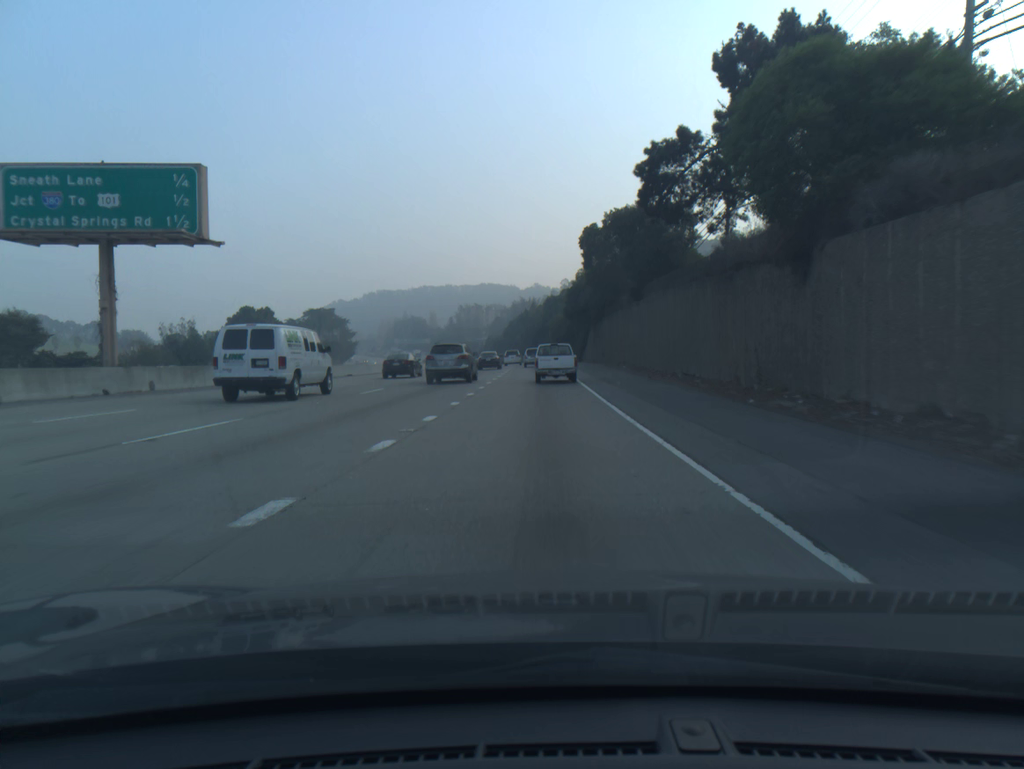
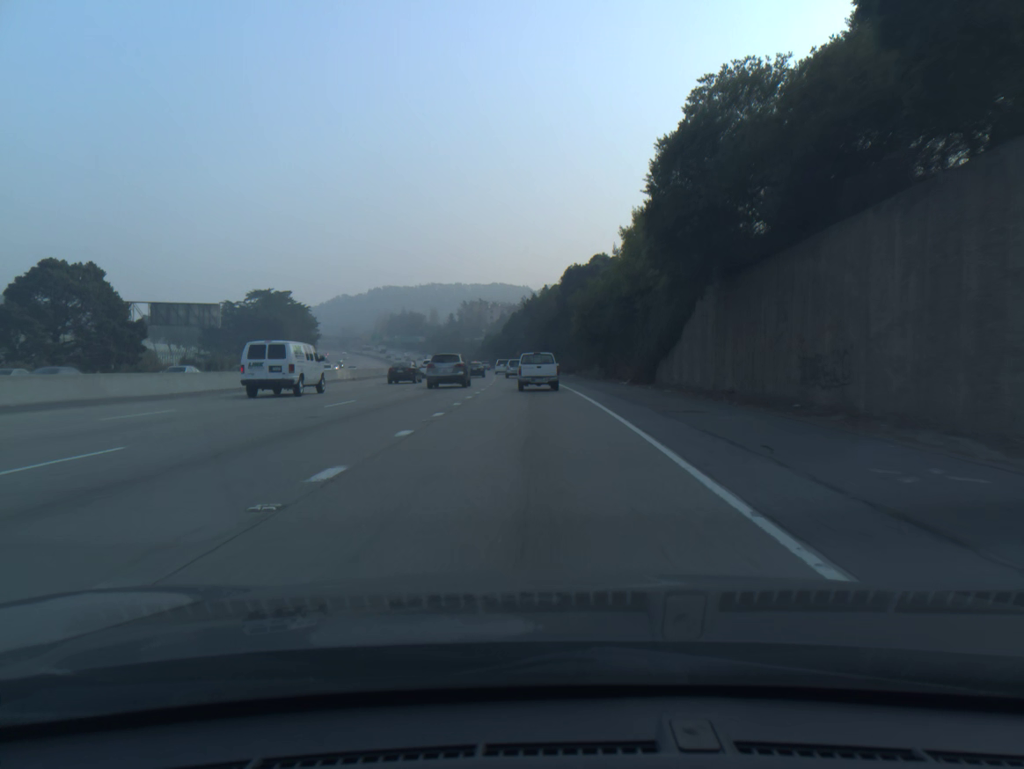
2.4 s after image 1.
(-0.2, +60.9) m; -1°
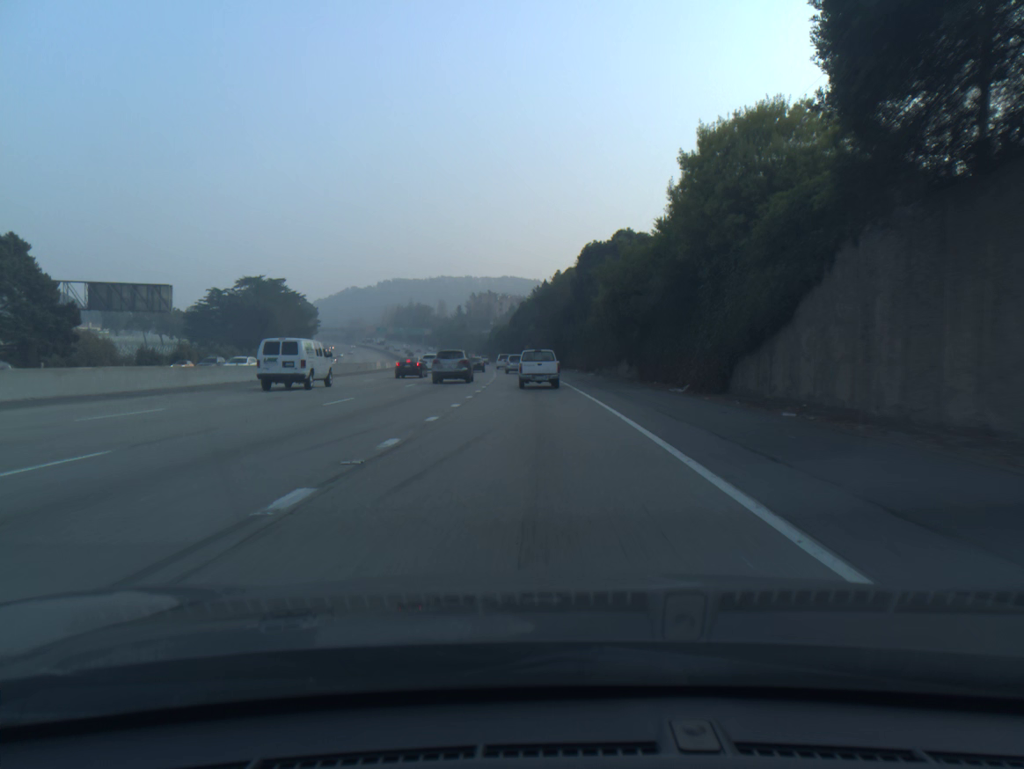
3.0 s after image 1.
(-0.1, +15.0) m; -1°
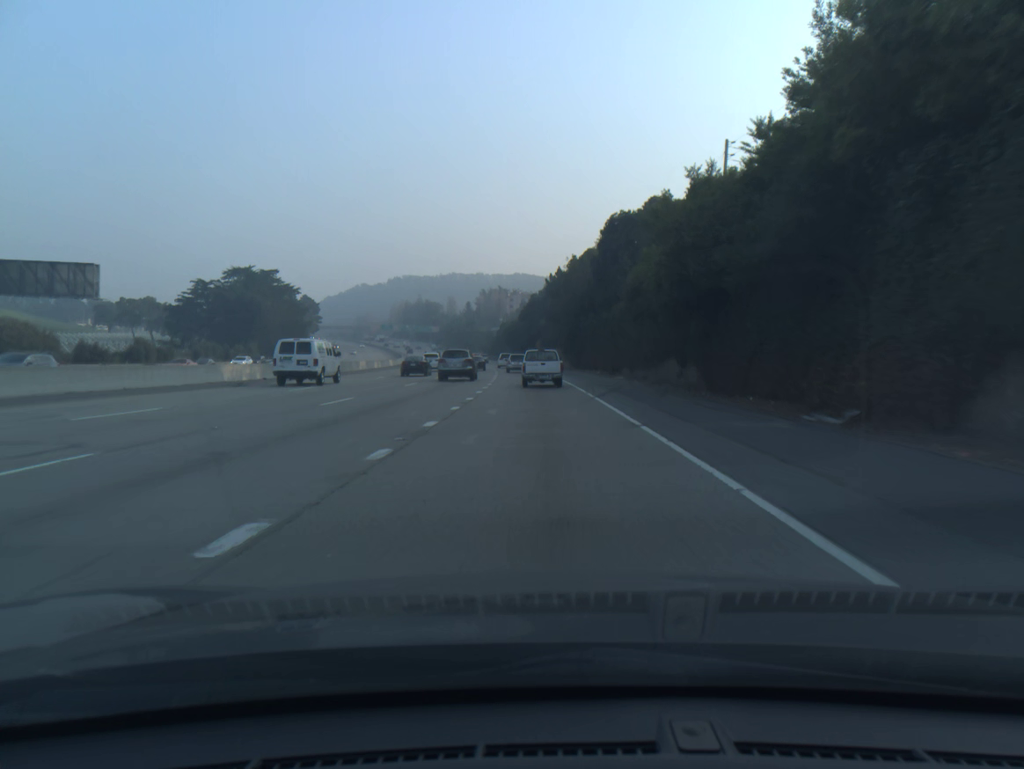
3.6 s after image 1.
(-0.1, +15.0) m; -1°
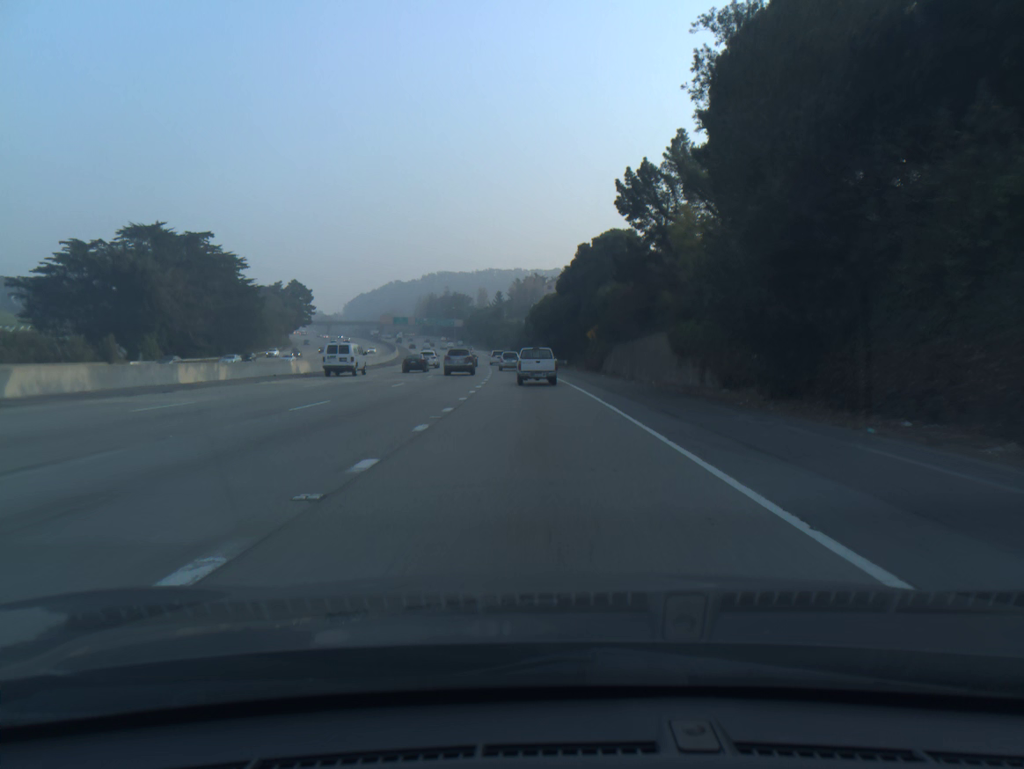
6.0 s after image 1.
(-1.4, +59.4) m; -3°
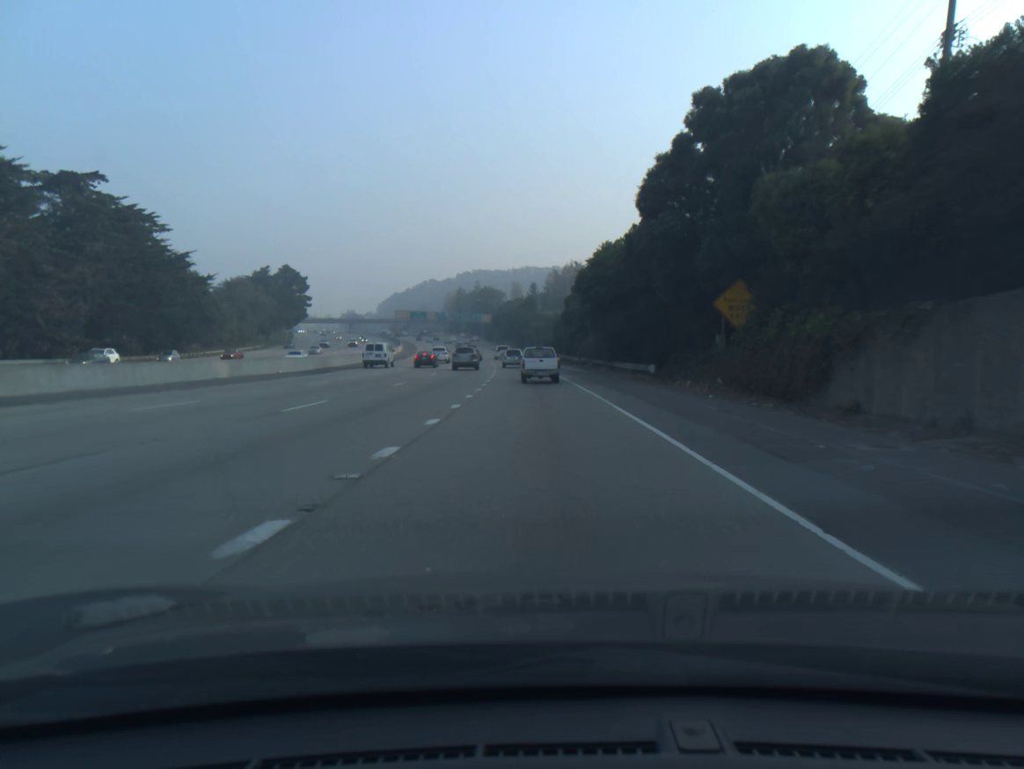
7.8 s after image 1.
(-1.0, +44.1) m; -3°
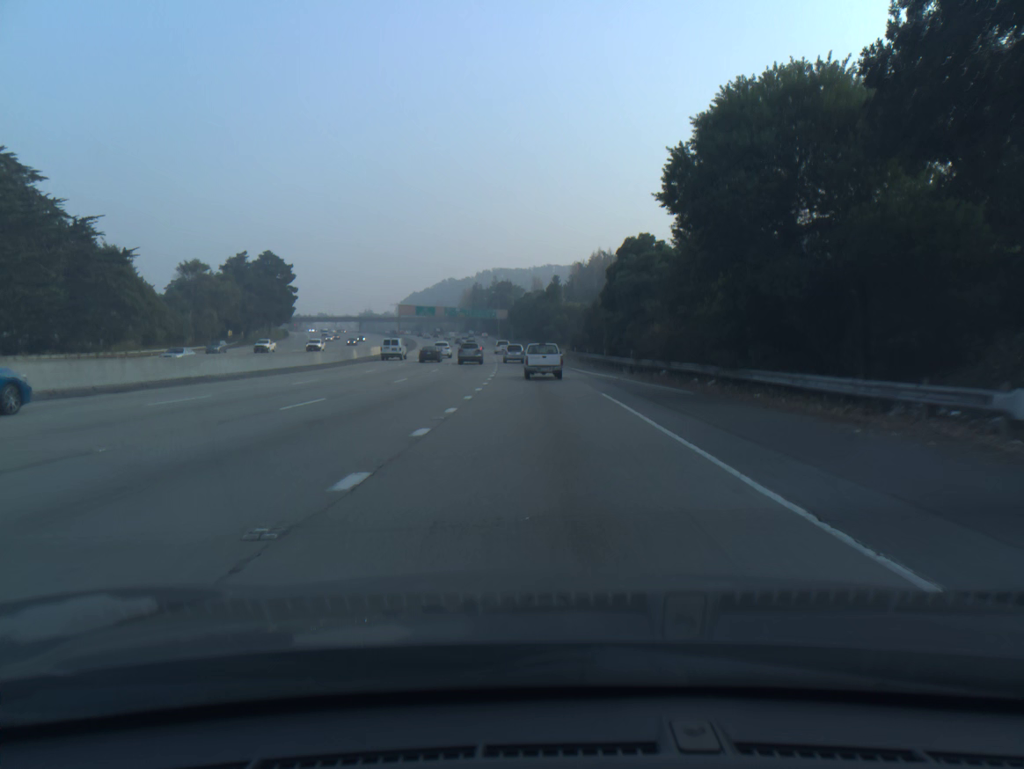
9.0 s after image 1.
(-0.4, +29.2) m; -2°
